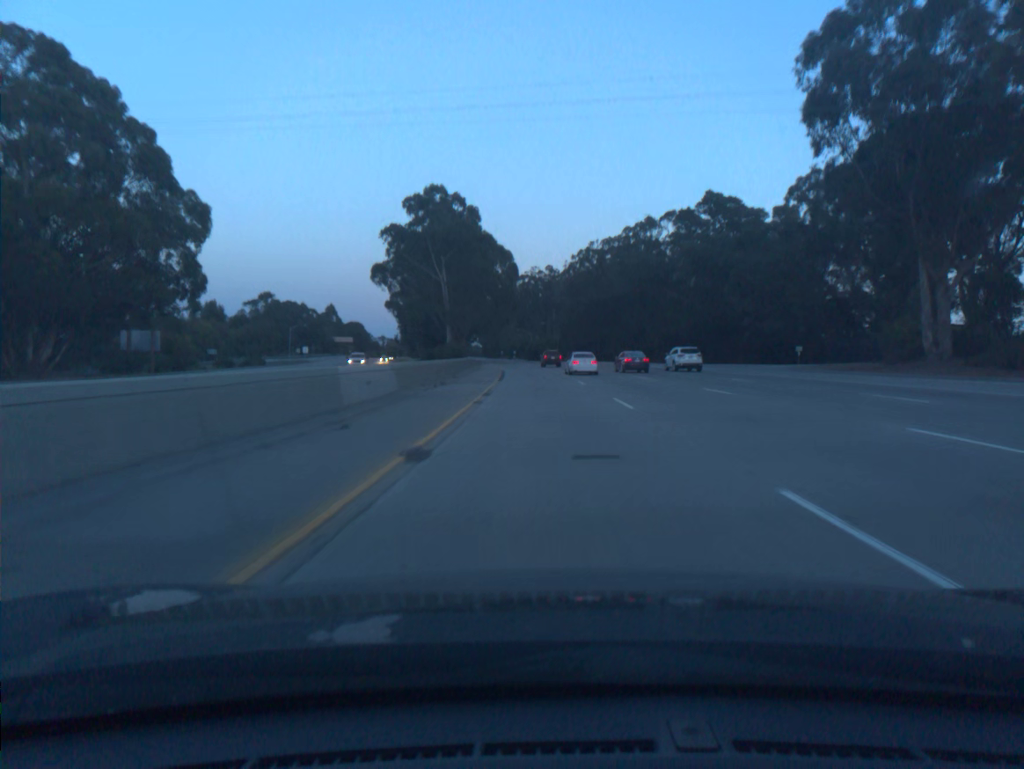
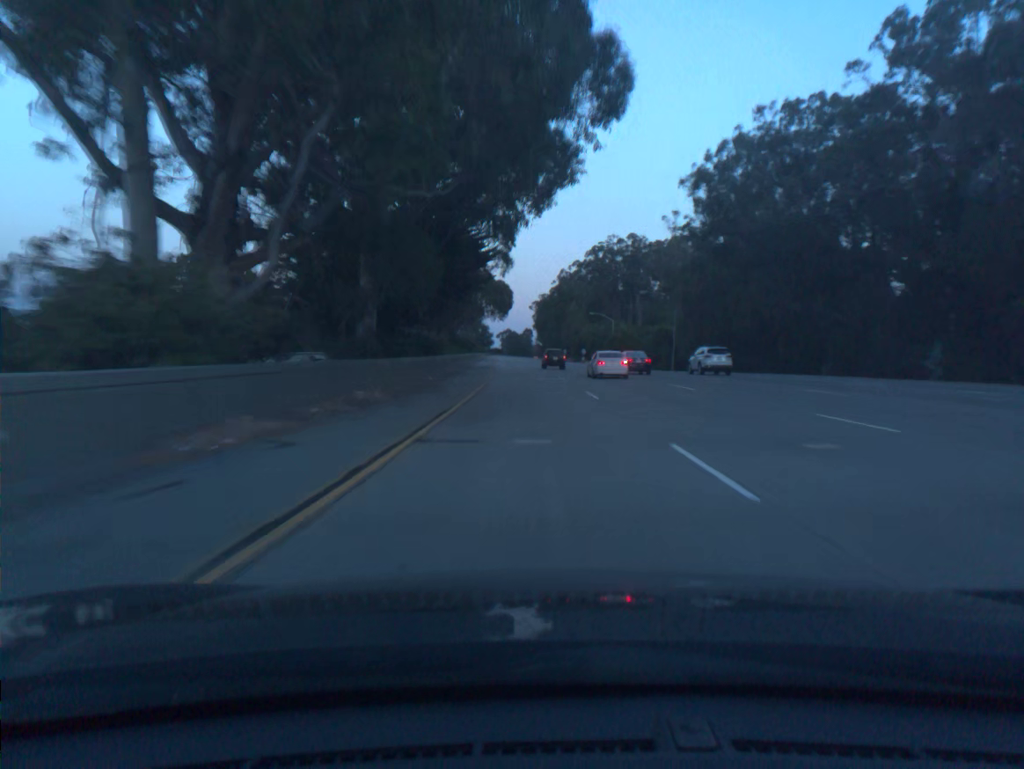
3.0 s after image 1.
(-3.4, +98.2) m; -5°
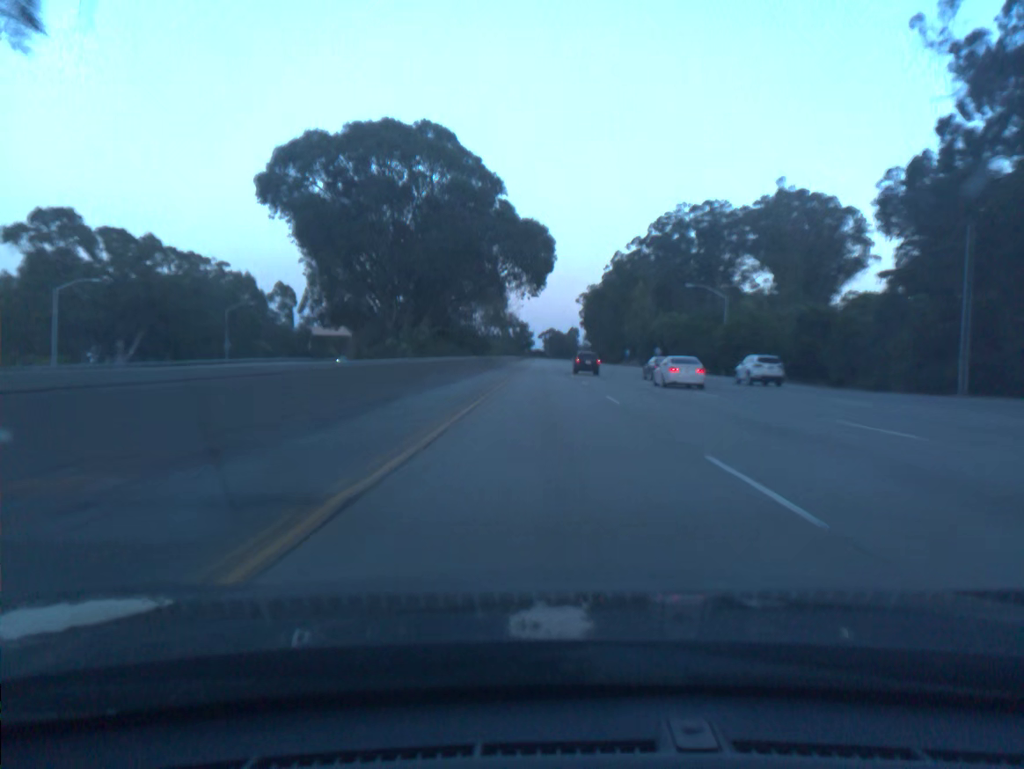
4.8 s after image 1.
(-1.9, +59.0) m; -3°
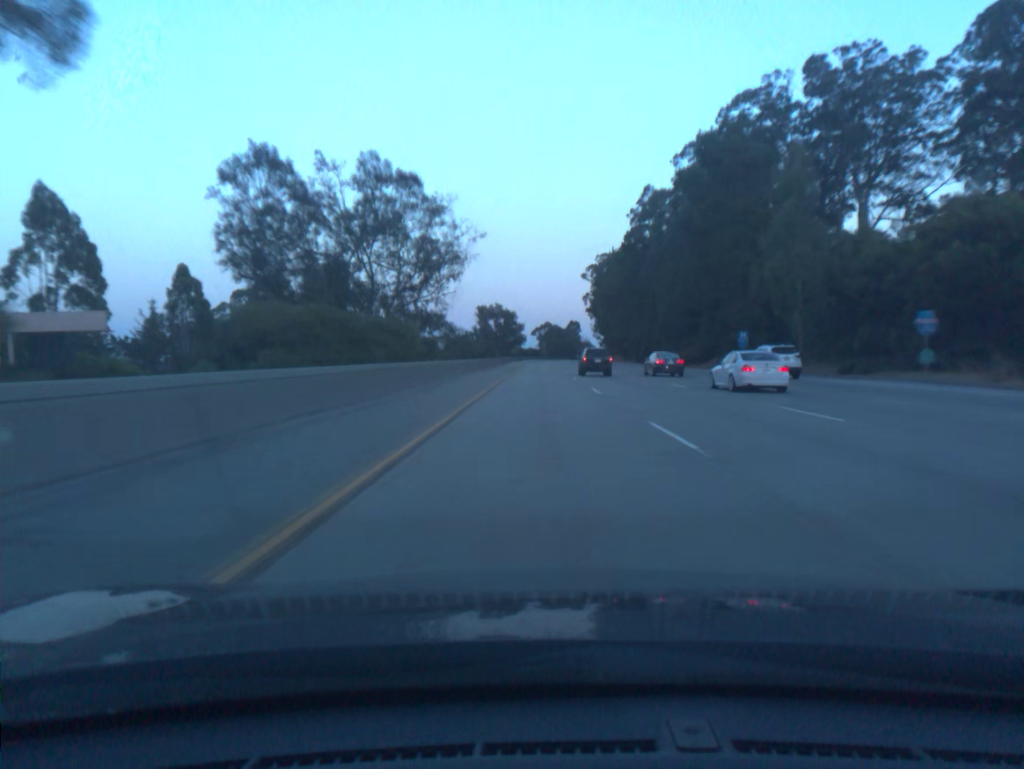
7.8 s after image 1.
(+0.1, +98.4) m; 0°
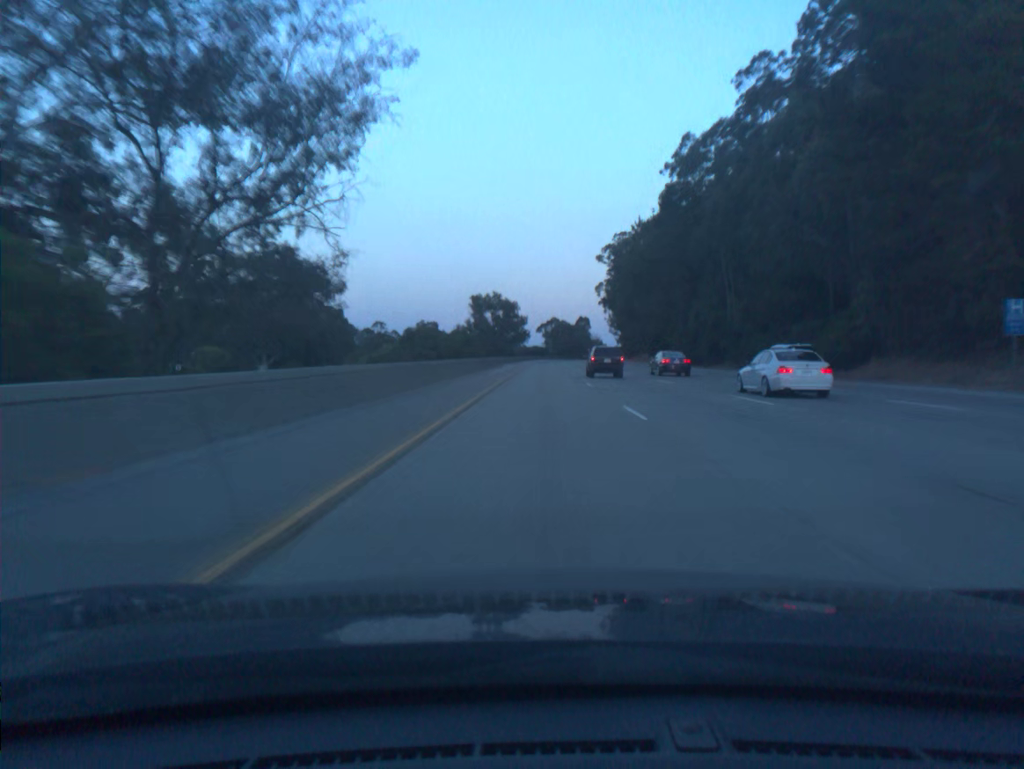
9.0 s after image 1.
(-0.1, +39.3) m; 0°
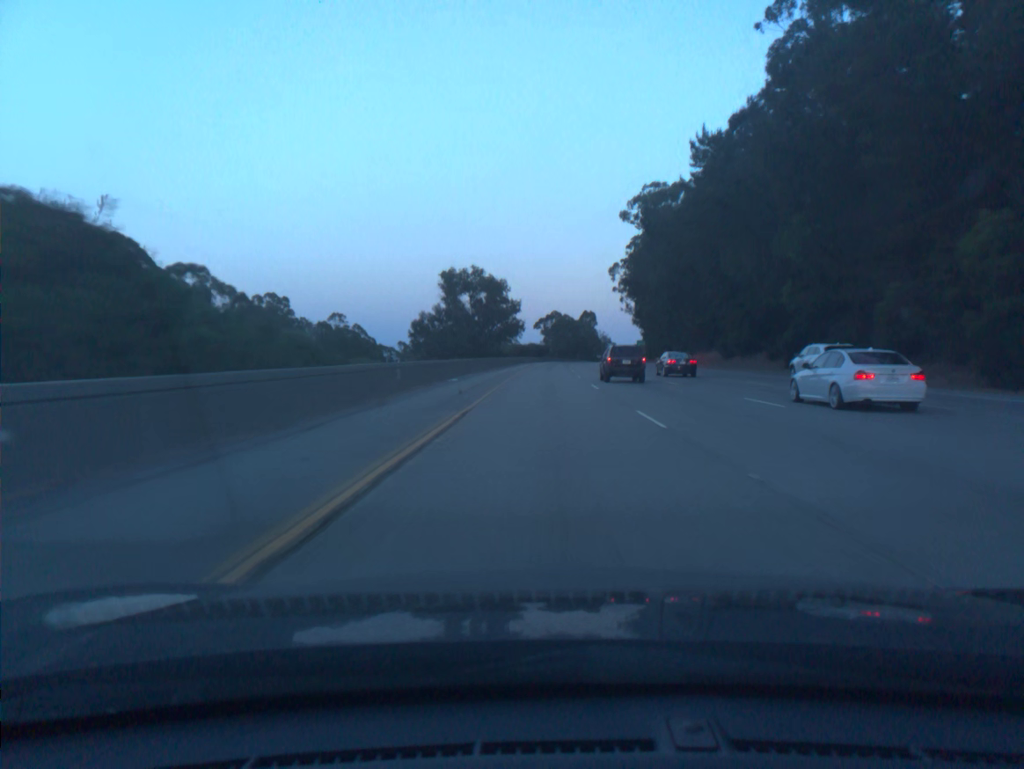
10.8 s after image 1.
(-0.1, +59.0) m; 0°
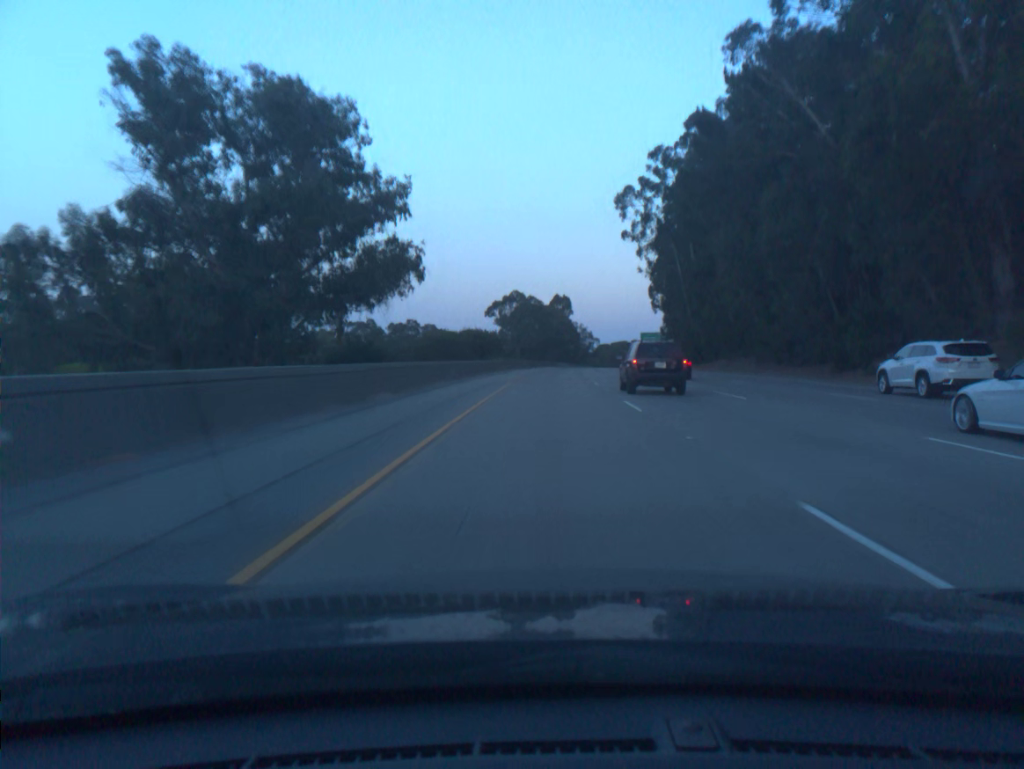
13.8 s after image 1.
(+1.8, +98.2) m; +3°
